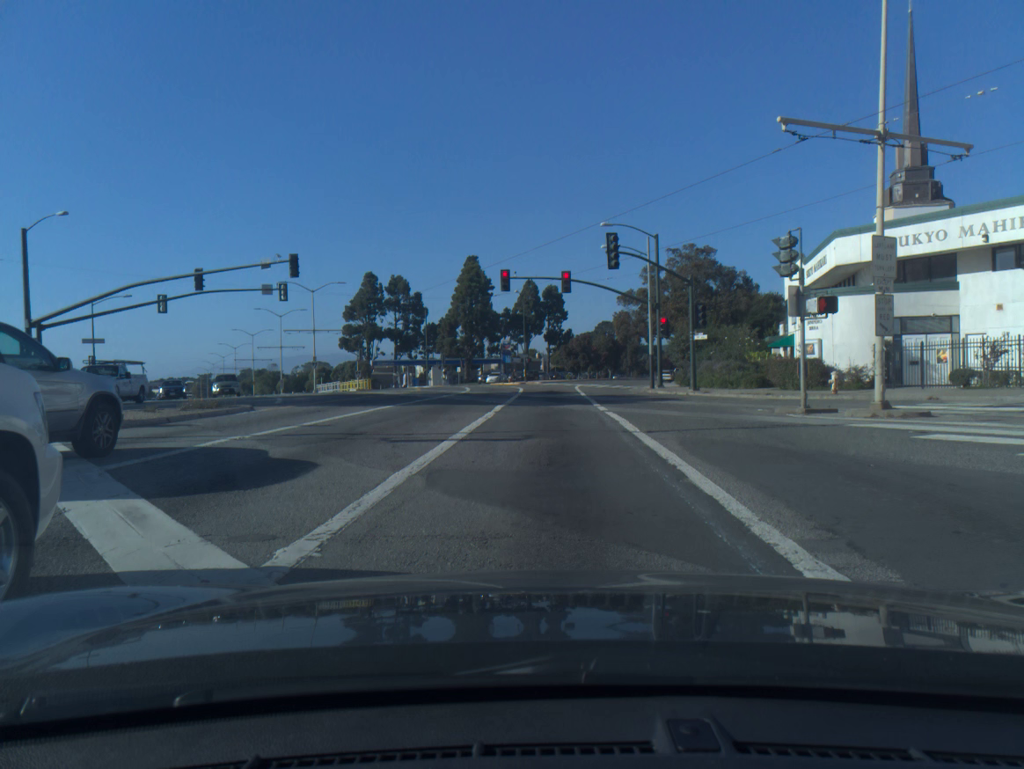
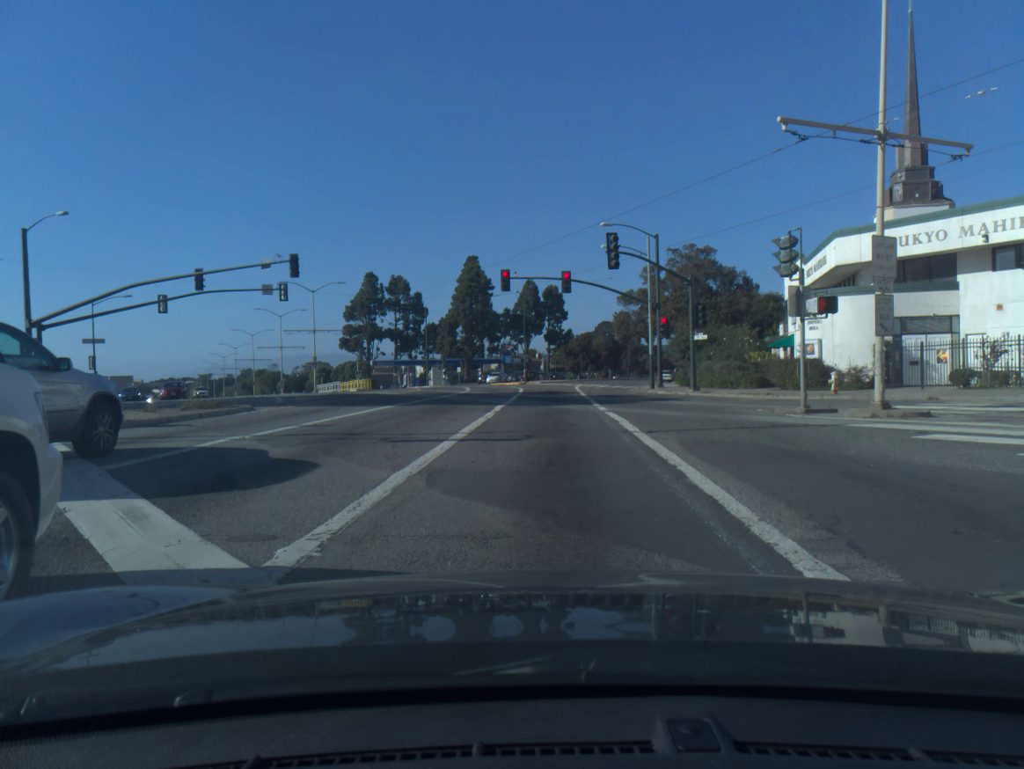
(0.0, 0.0) m; 0°
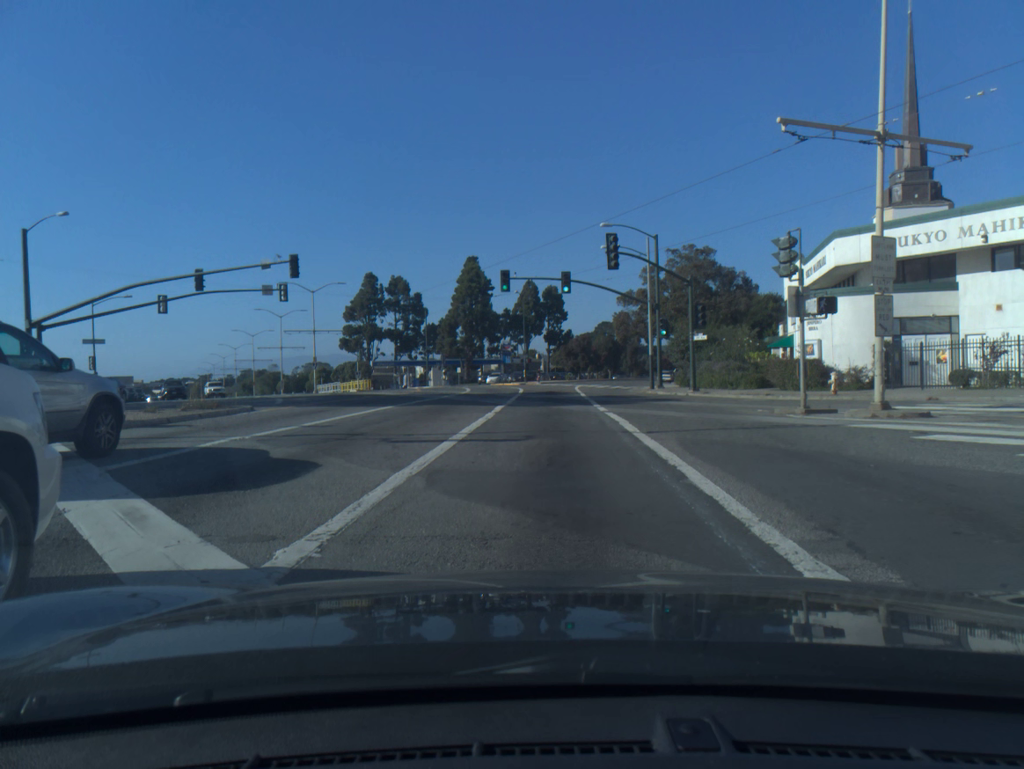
(0.0, 0.0) m; 0°
